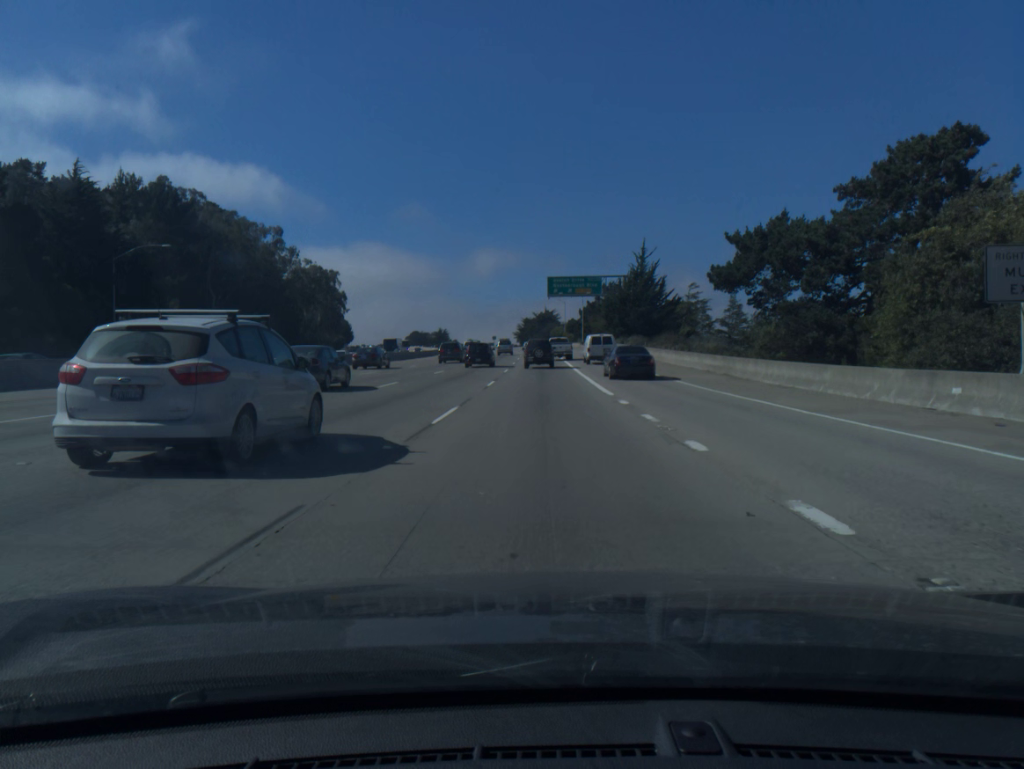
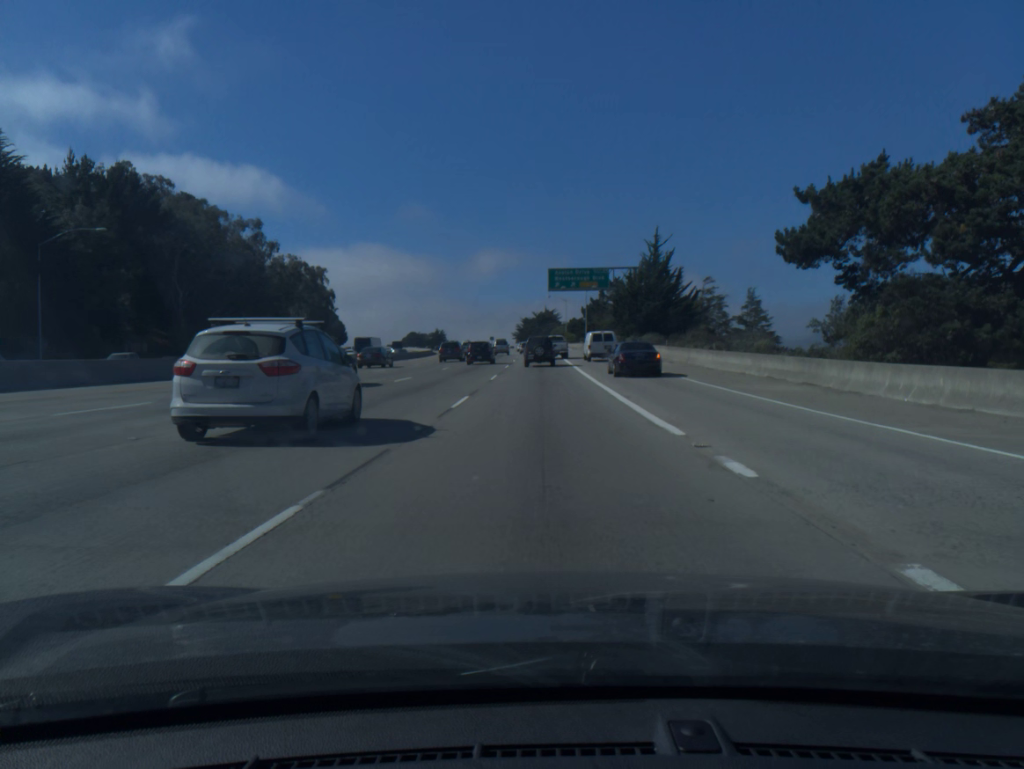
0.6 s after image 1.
(0.0, +11.2) m; 0°
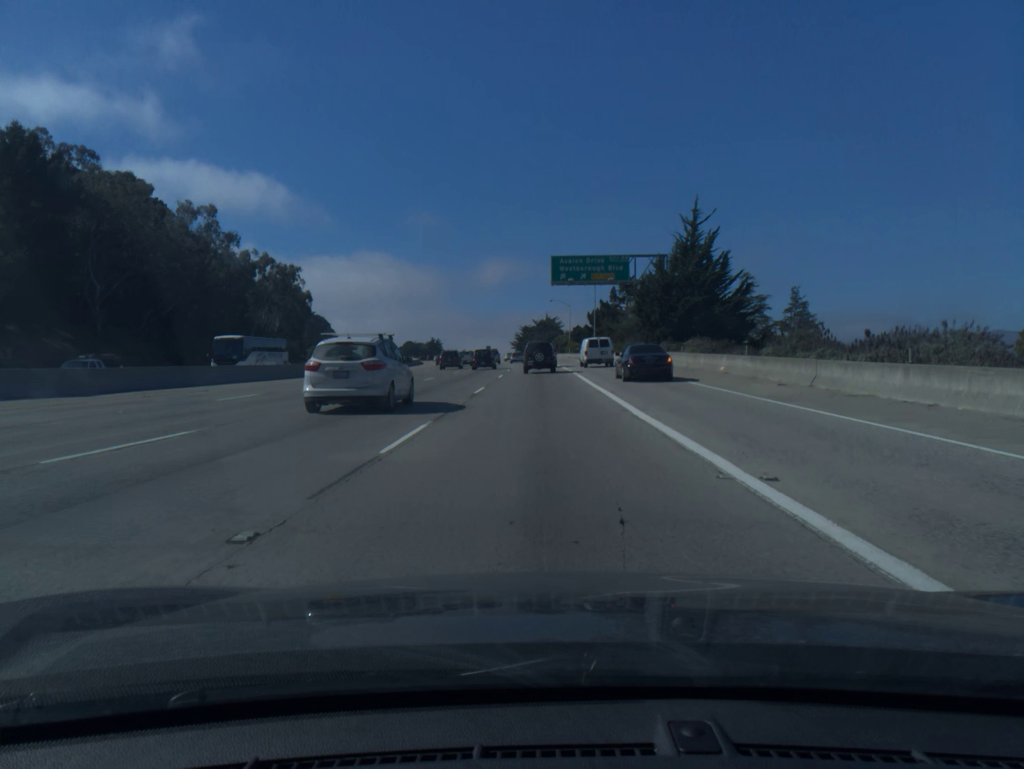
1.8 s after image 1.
(0.0, +21.6) m; 0°
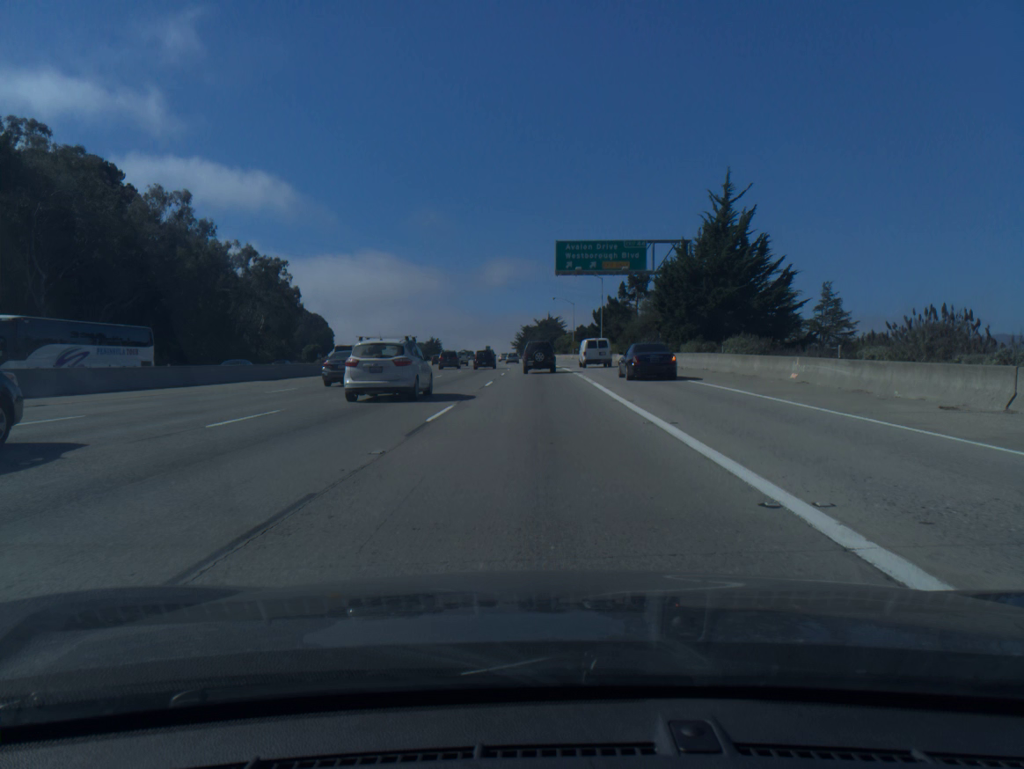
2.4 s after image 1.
(0.0, +10.5) m; 0°
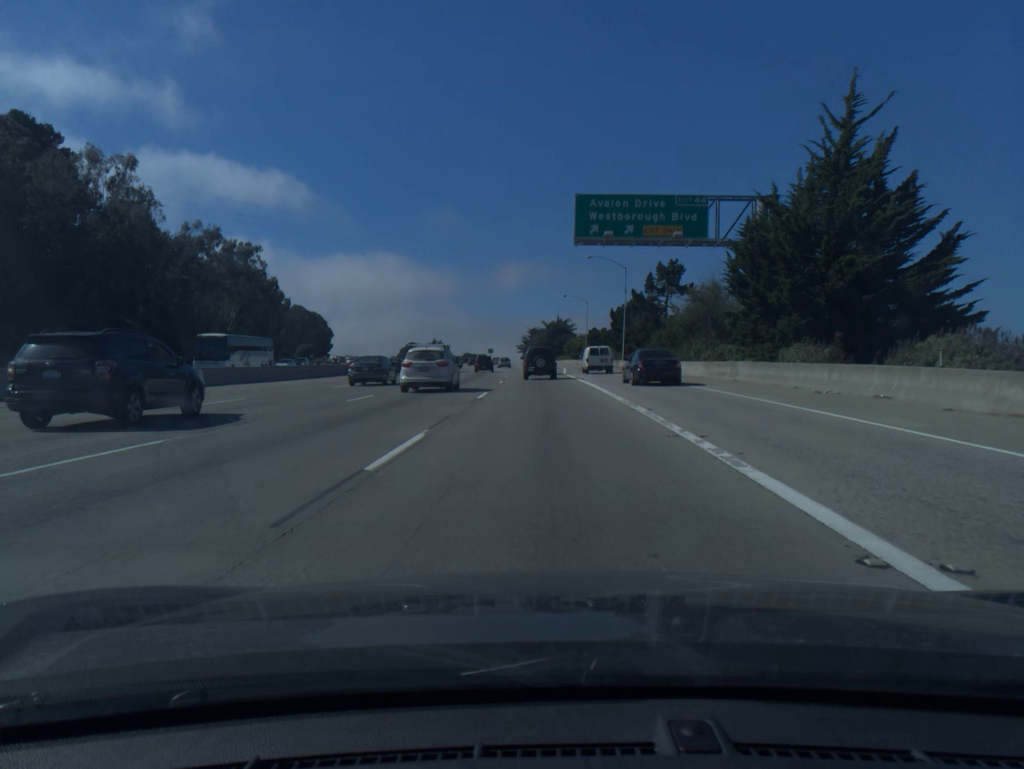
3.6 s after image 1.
(-0.1, +20.5) m; 0°
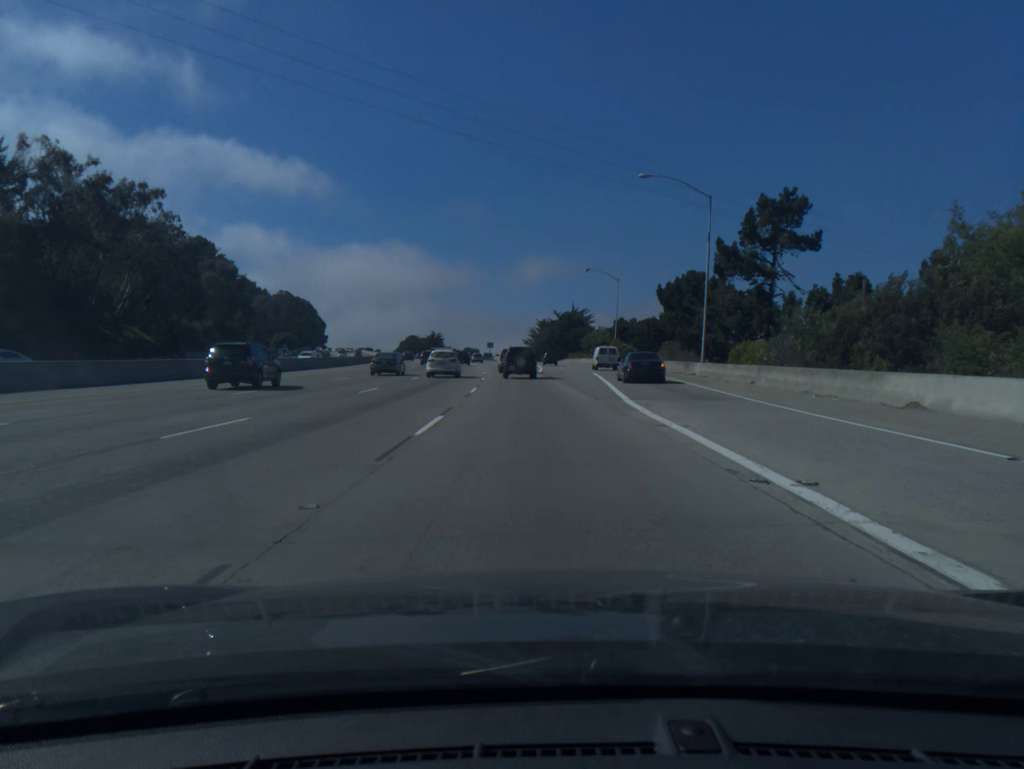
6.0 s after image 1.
(-0.2, +40.0) m; -1°
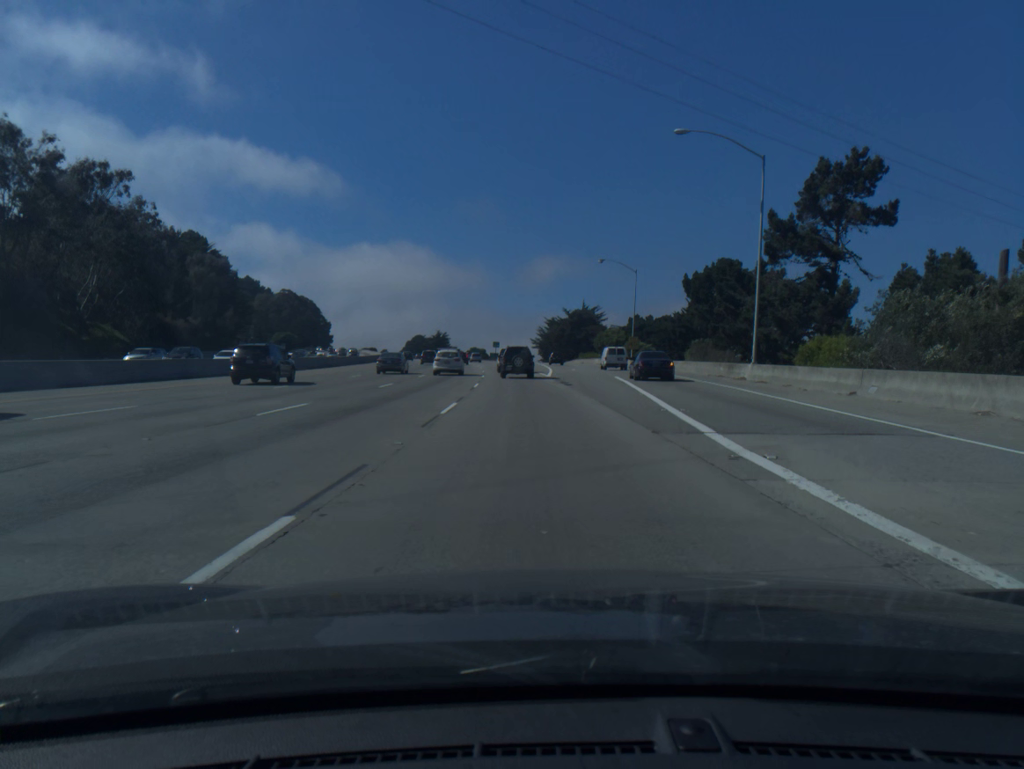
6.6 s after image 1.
(-0.1, +10.0) m; -1°
